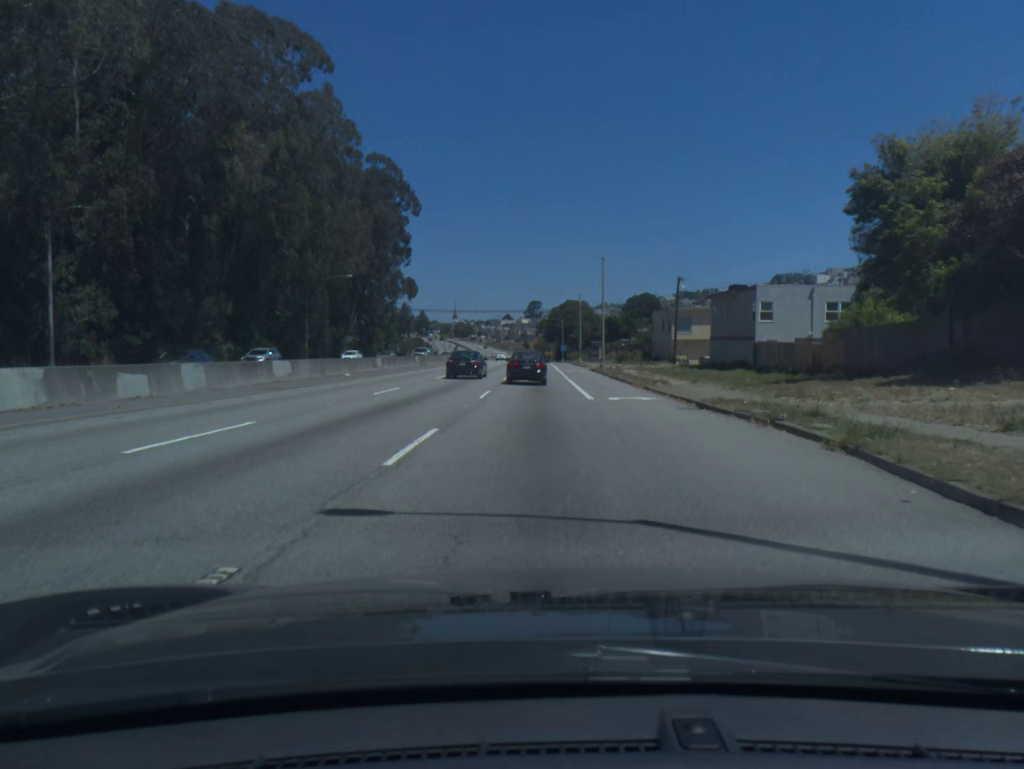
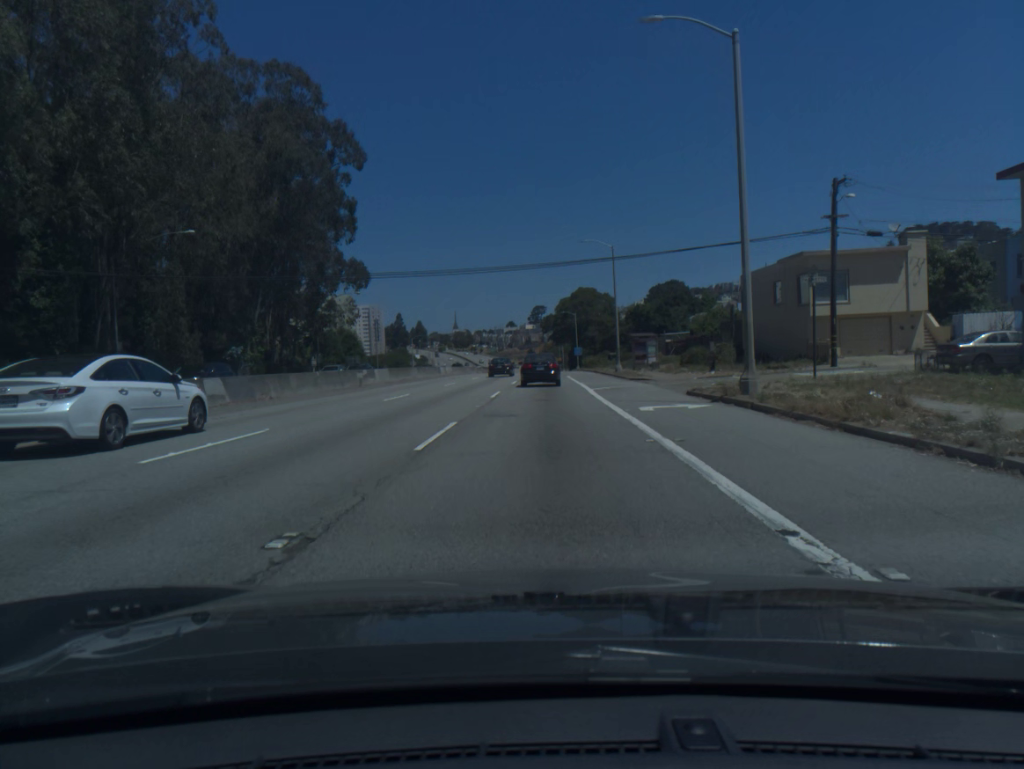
(-0.1, +43.5) m; 0°
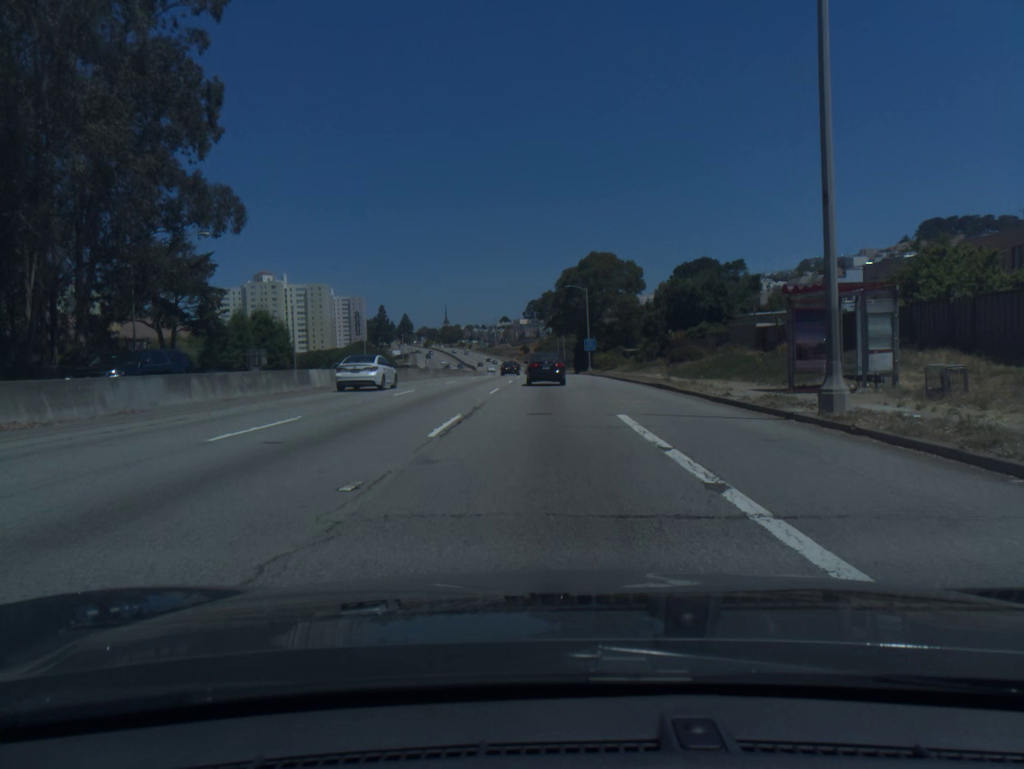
(+0.1, +42.3) m; 0°
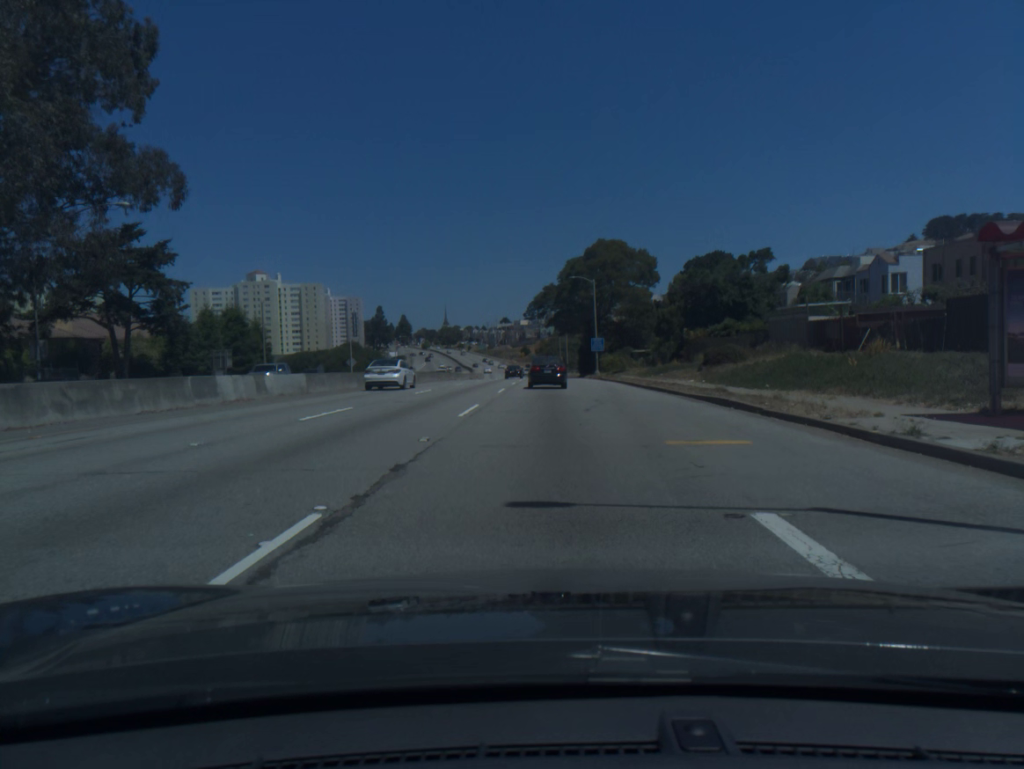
(0.0, +10.4) m; 0°
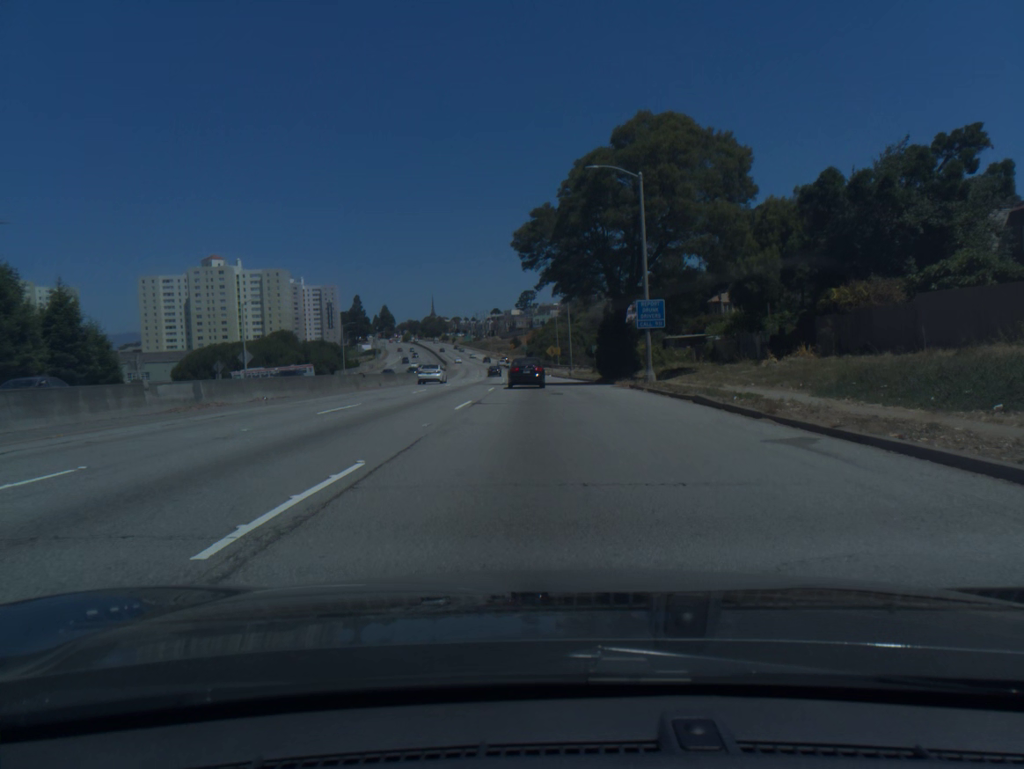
(+0.5, +41.1) m; +1°
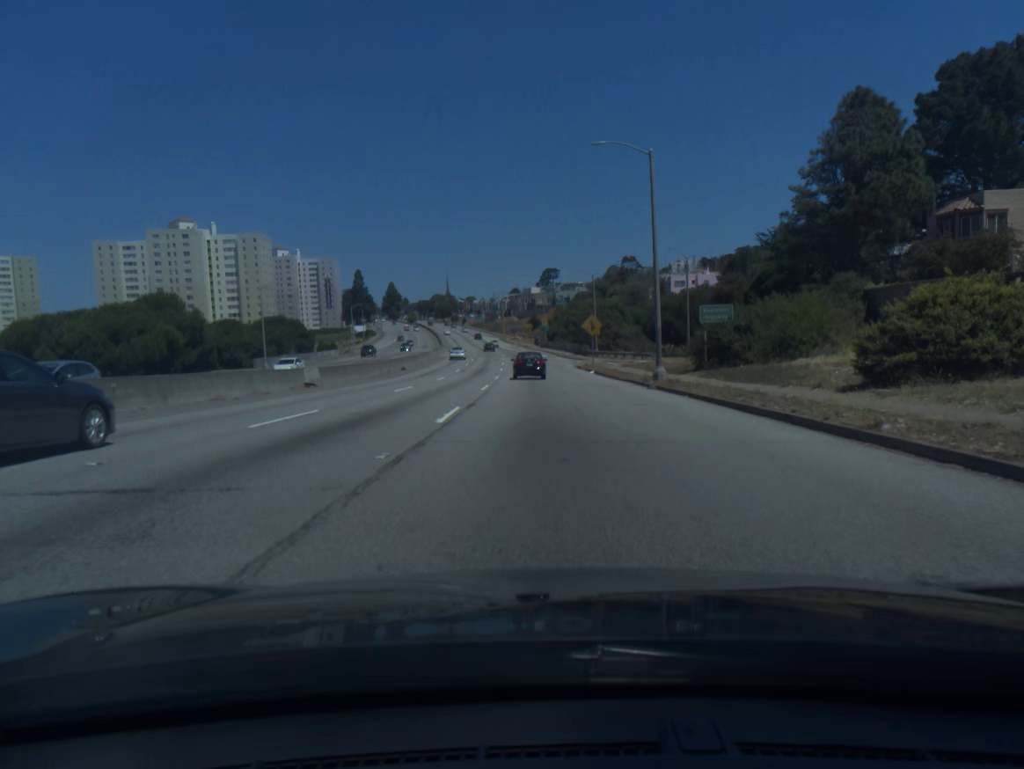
(-0.8, +49.8) m; -2°
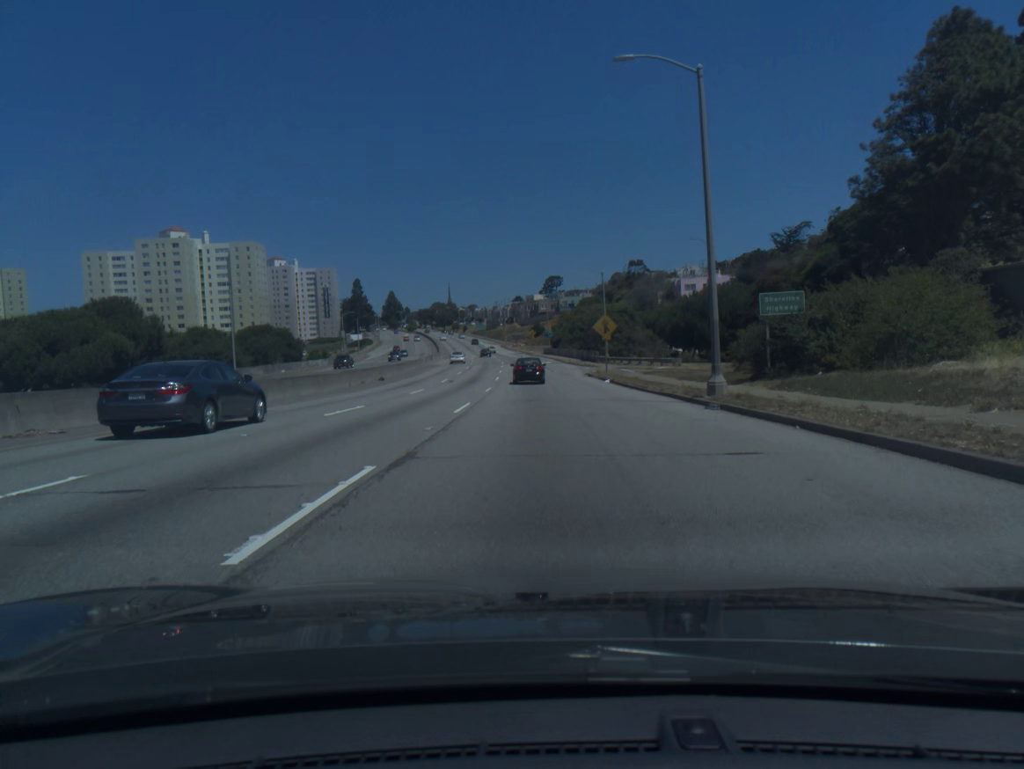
(0.0, +9.7) m; 0°
